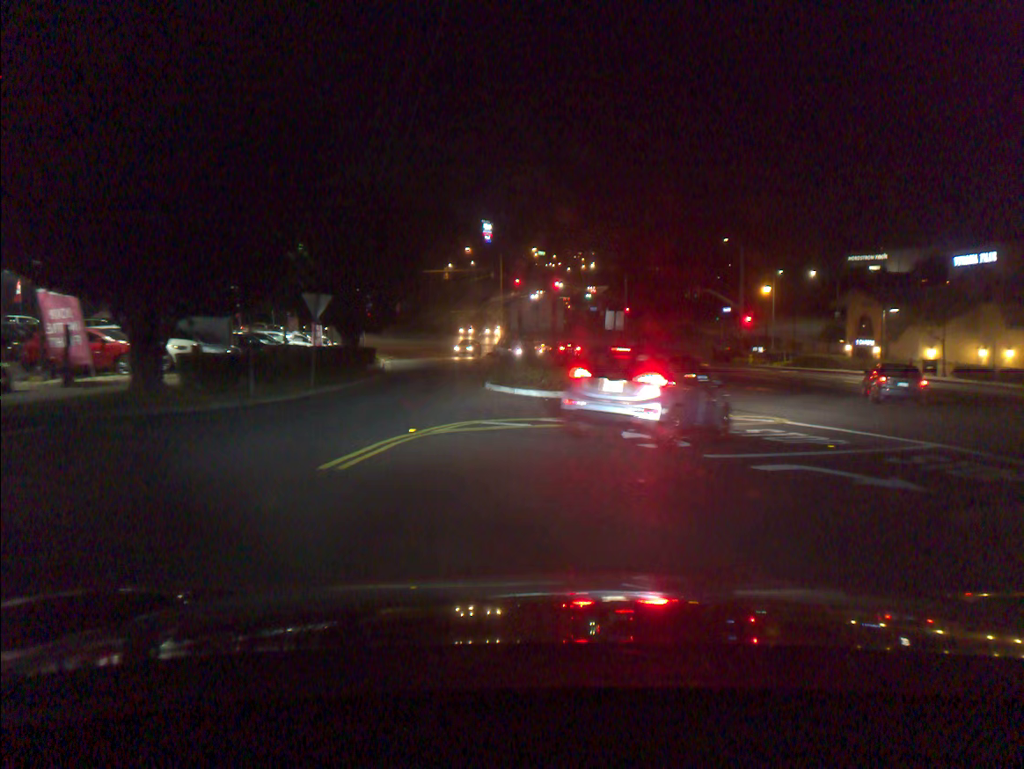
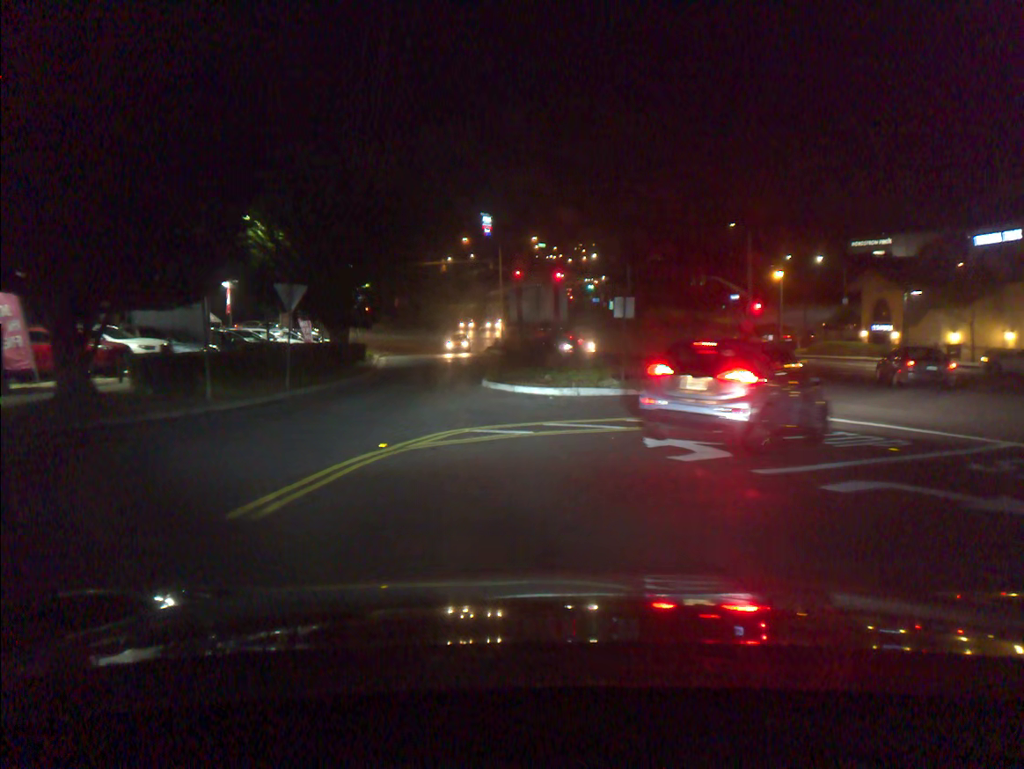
(0.0, +2.6) m; -1°
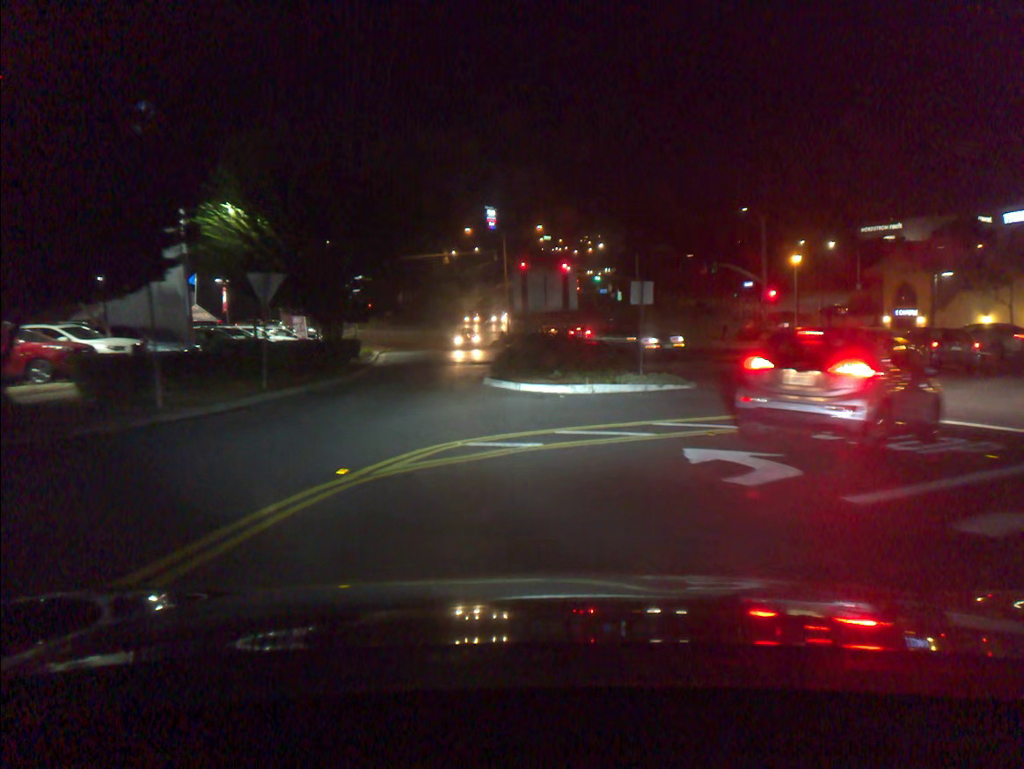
(0.0, +2.5) m; 0°
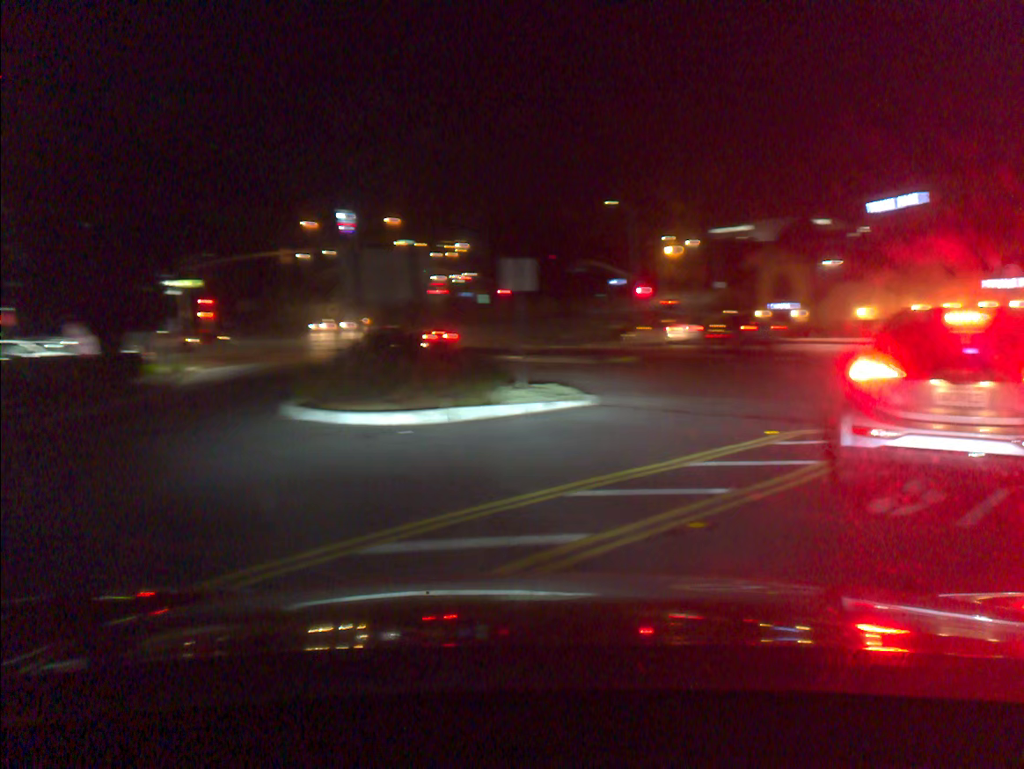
(+0.5, +6.0) m; +21°
